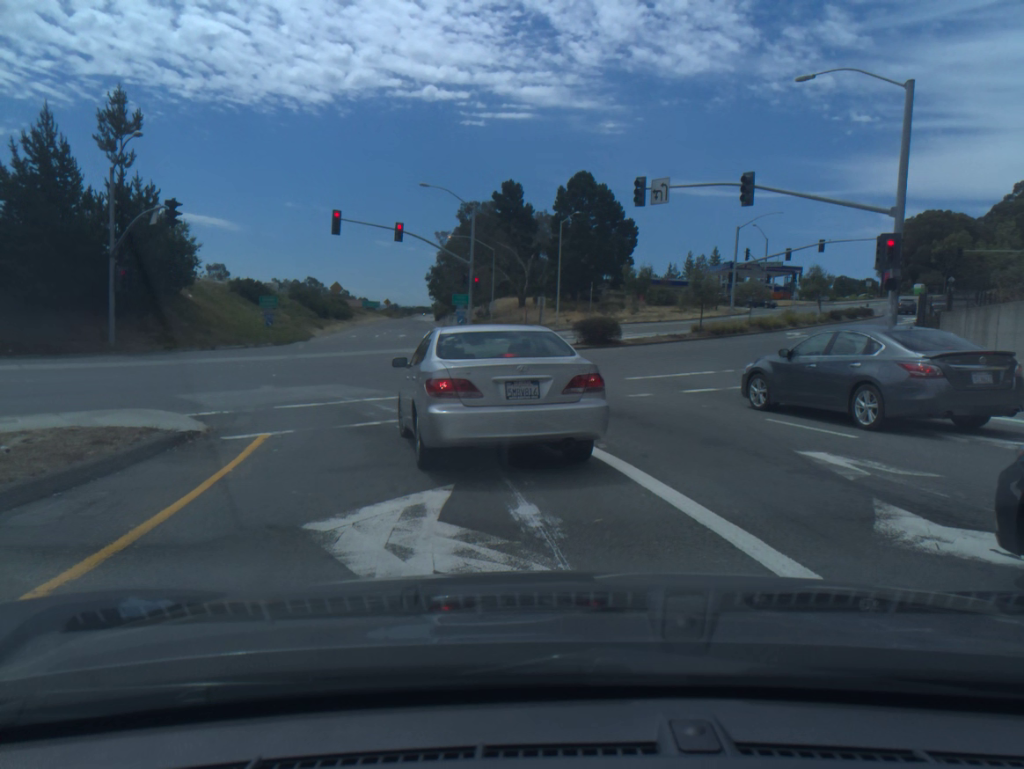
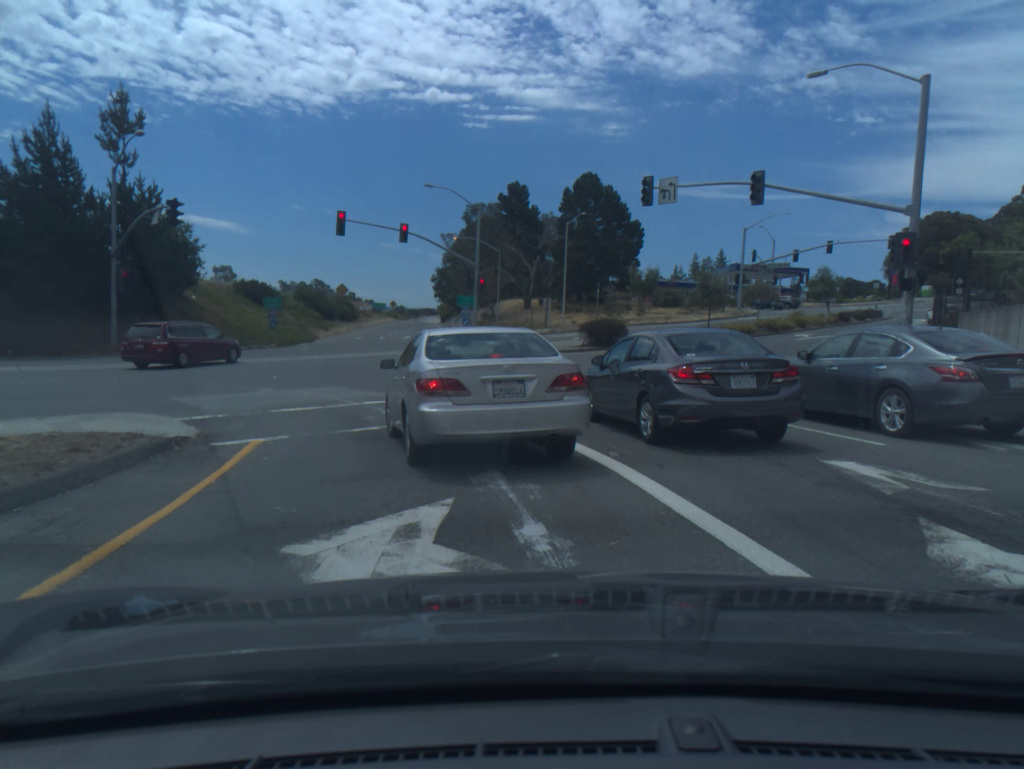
(0.0, +0.6) m; 0°
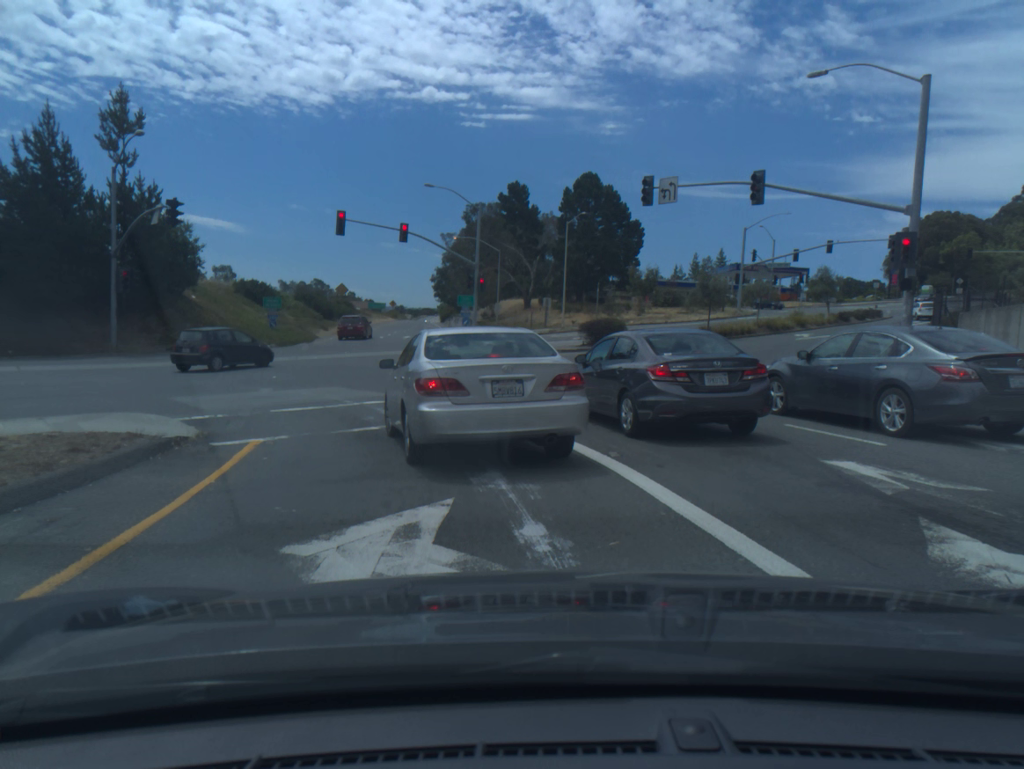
(+0.1, 0.0) m; 0°
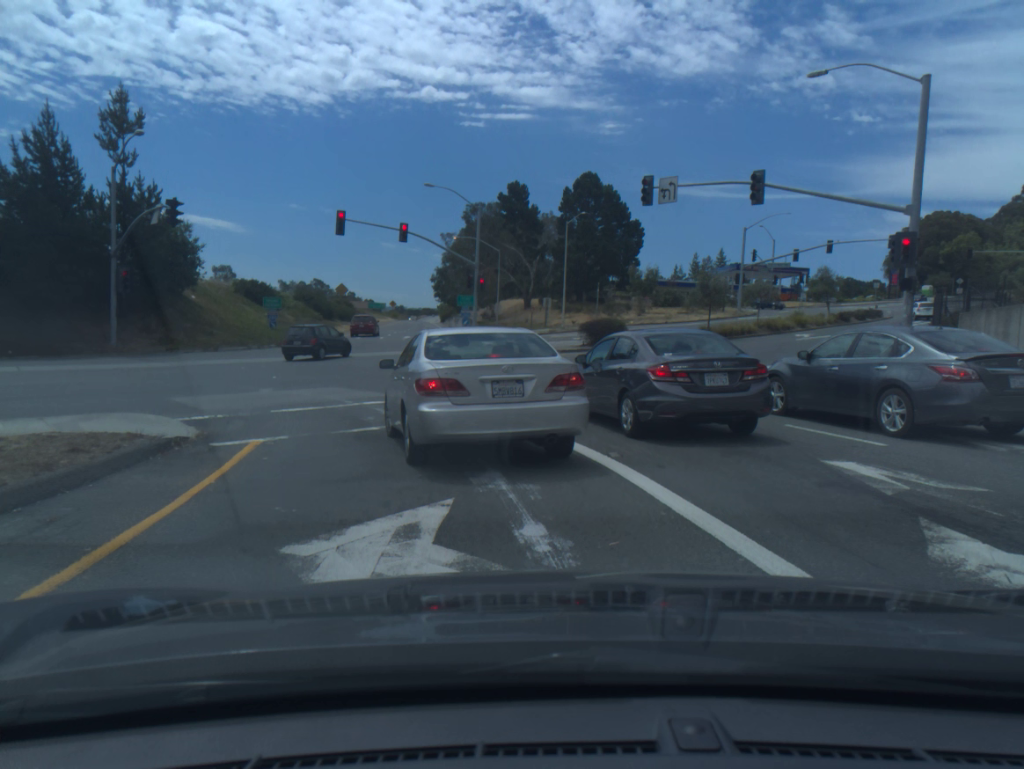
(0.0, 0.0) m; 0°
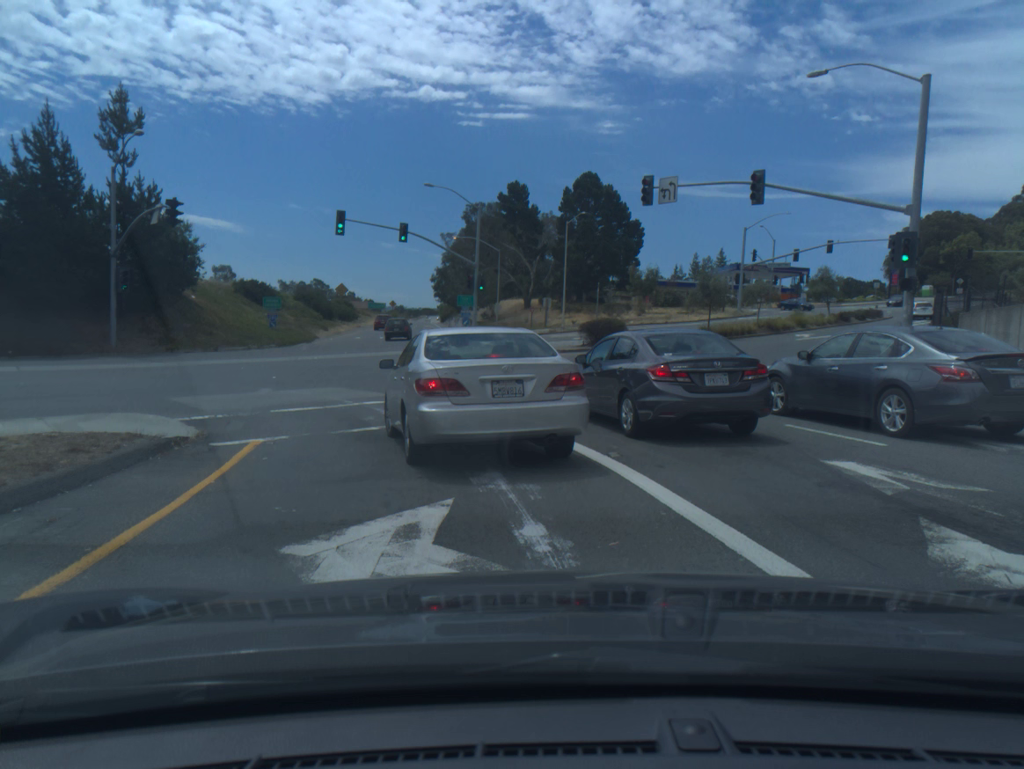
(0.0, 0.0) m; 0°
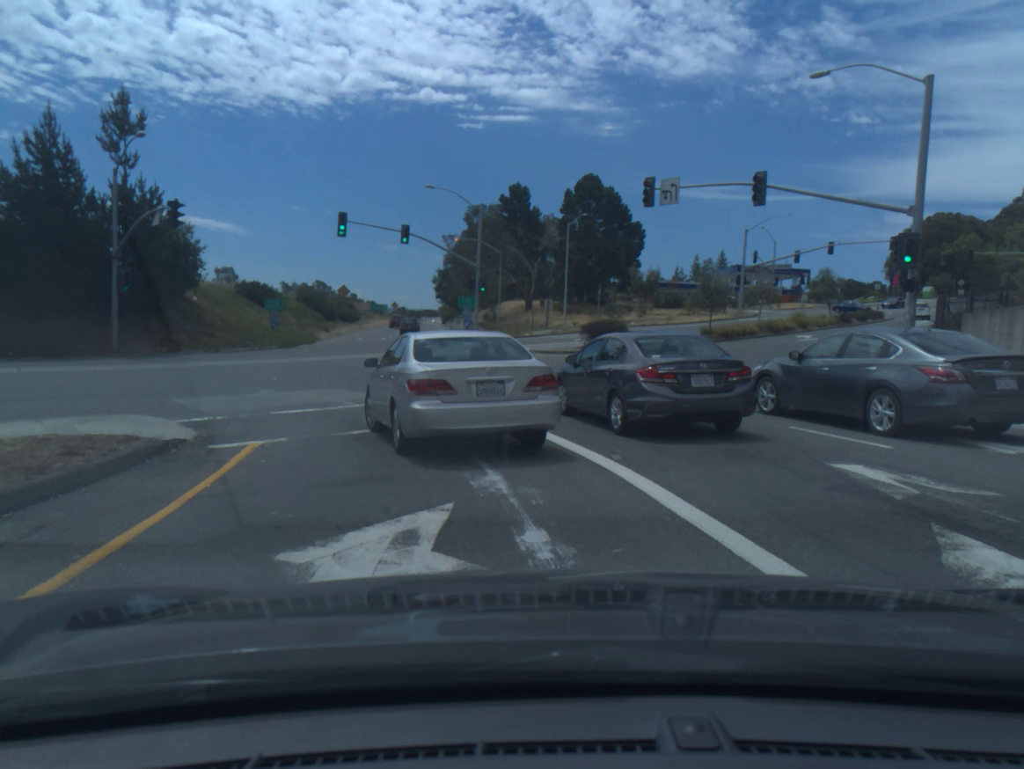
(0.0, +0.1) m; 0°
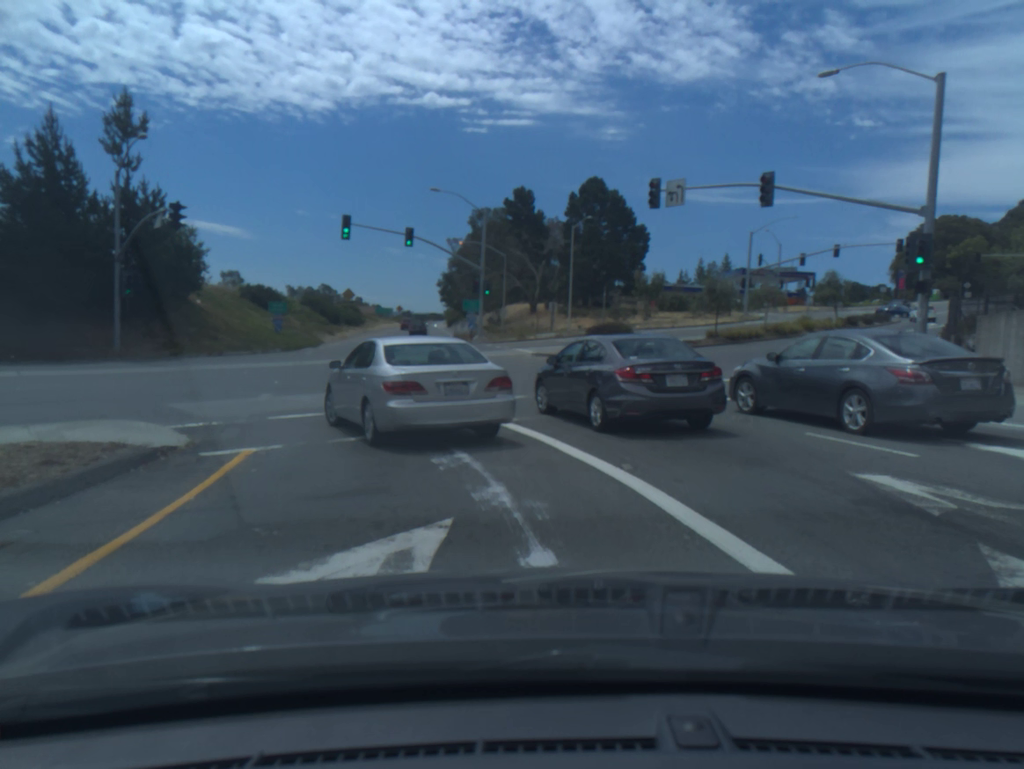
(0.0, +0.5) m; 0°
